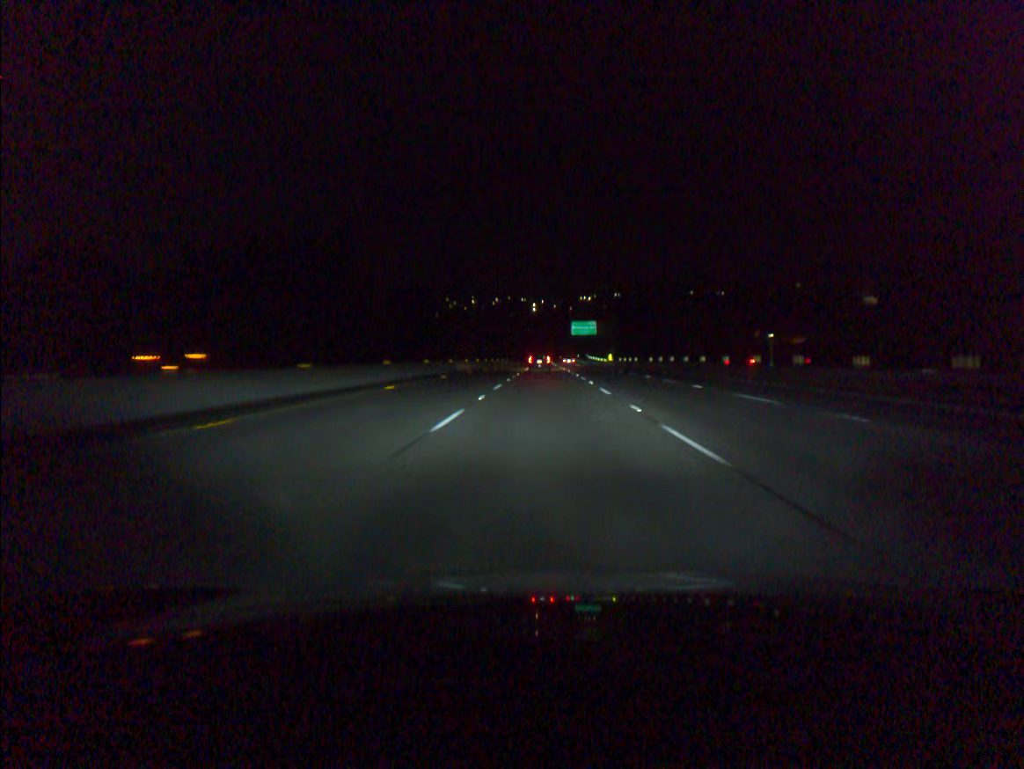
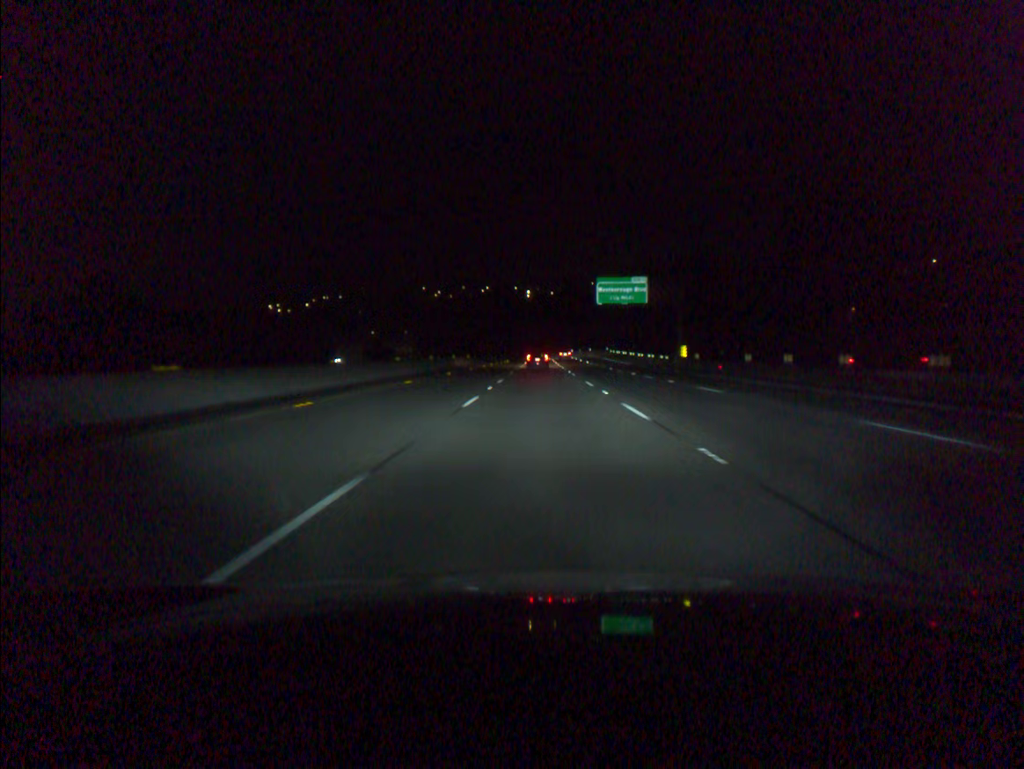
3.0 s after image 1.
(+0.3, +82.5) m; 0°
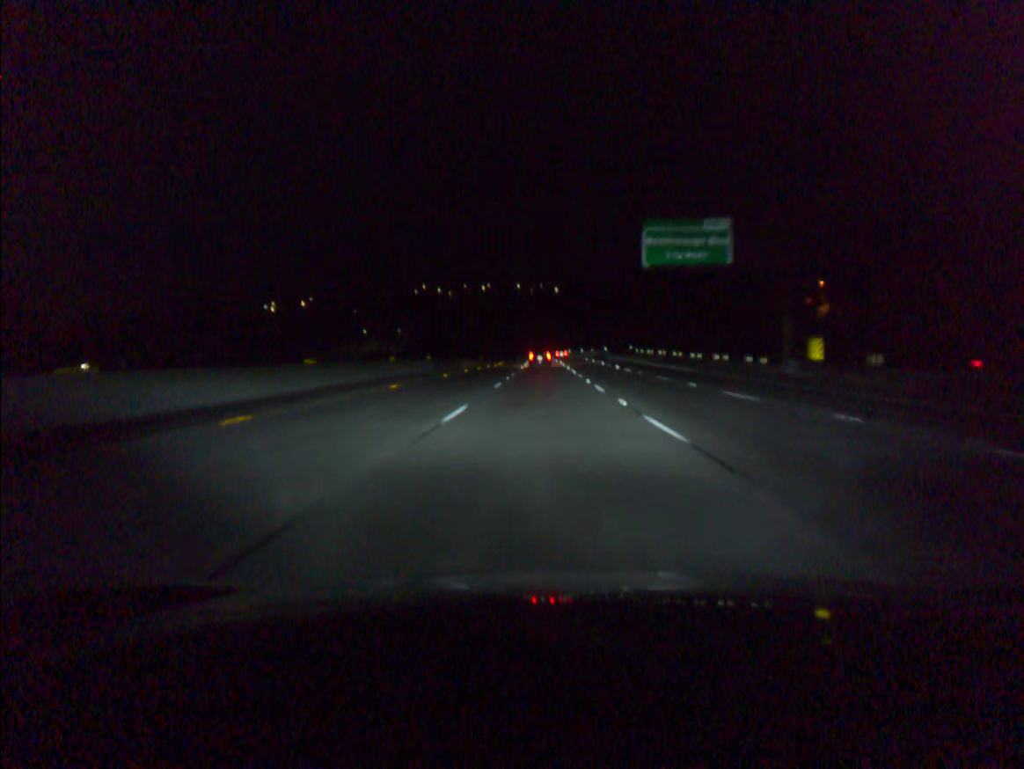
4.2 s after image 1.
(-0.1, +33.0) m; 0°
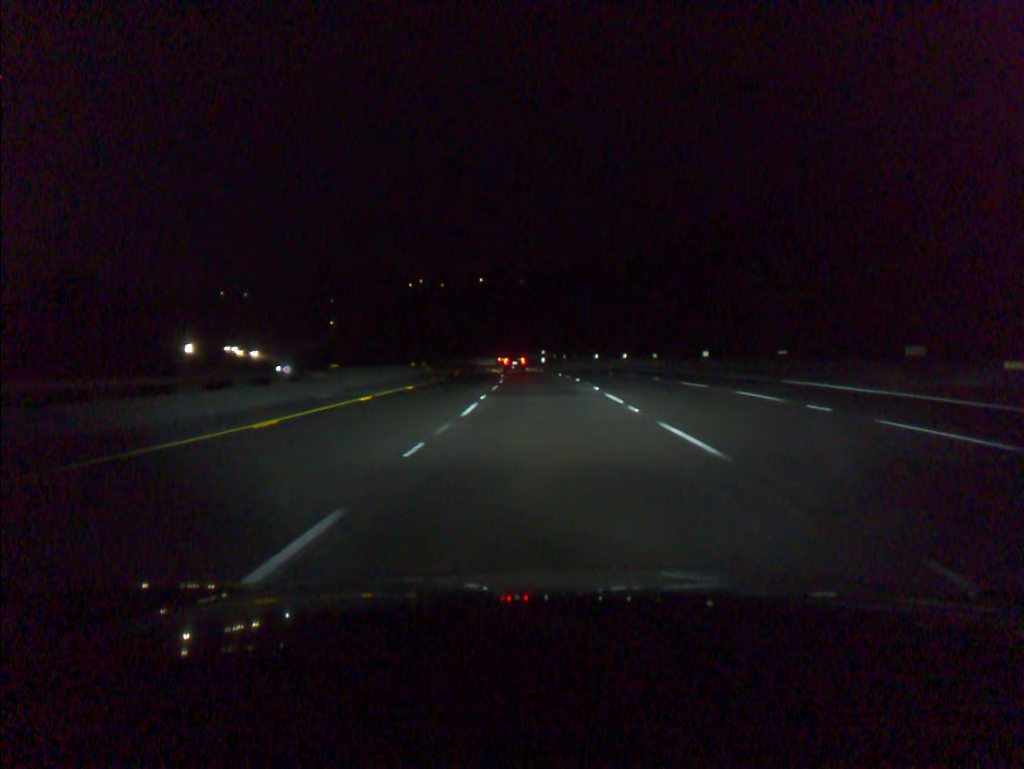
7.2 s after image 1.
(-0.1, +83.1) m; 0°
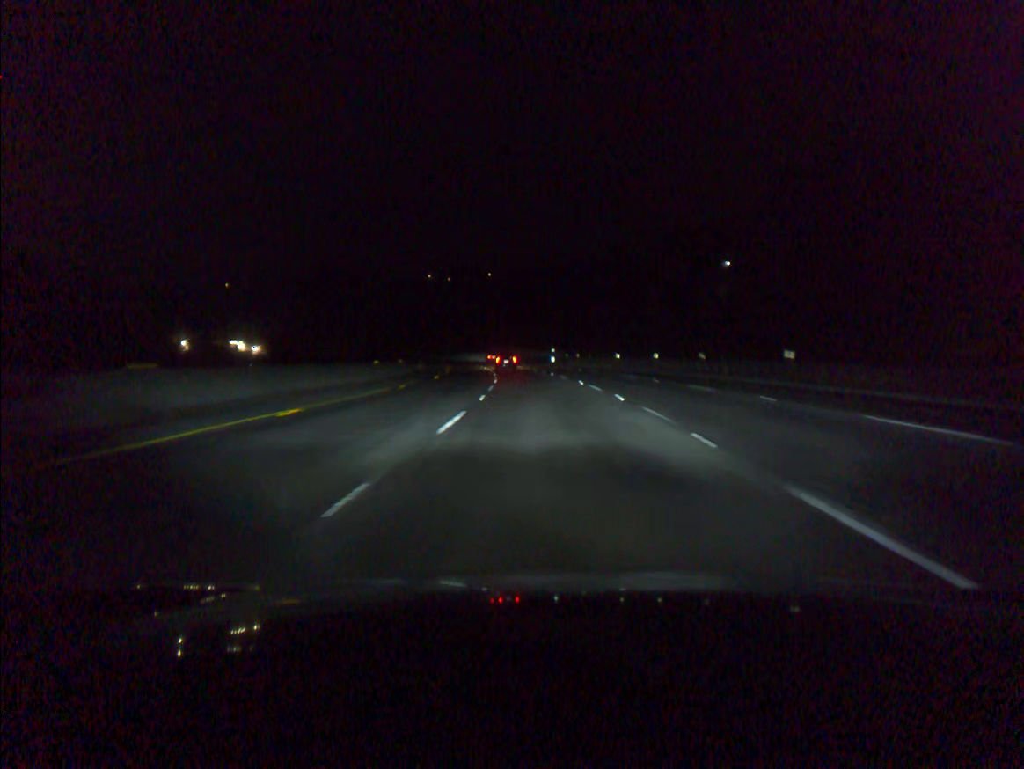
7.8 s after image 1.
(-0.1, +16.8) m; -1°
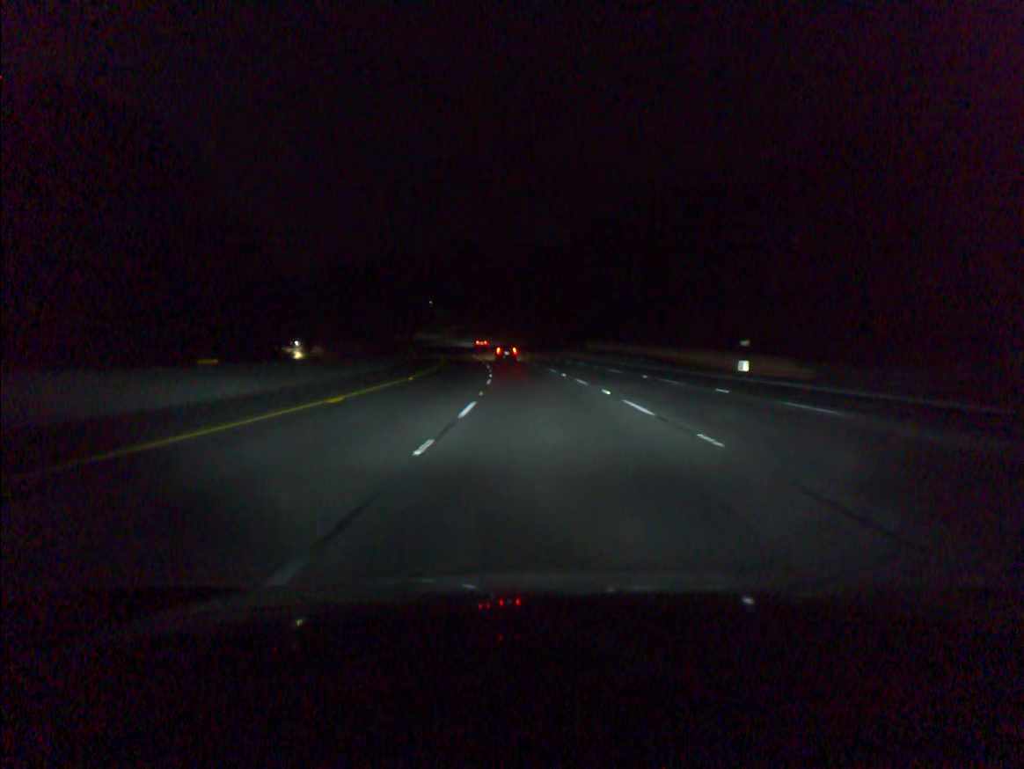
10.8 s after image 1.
(-4.6, +84.6) m; -7°
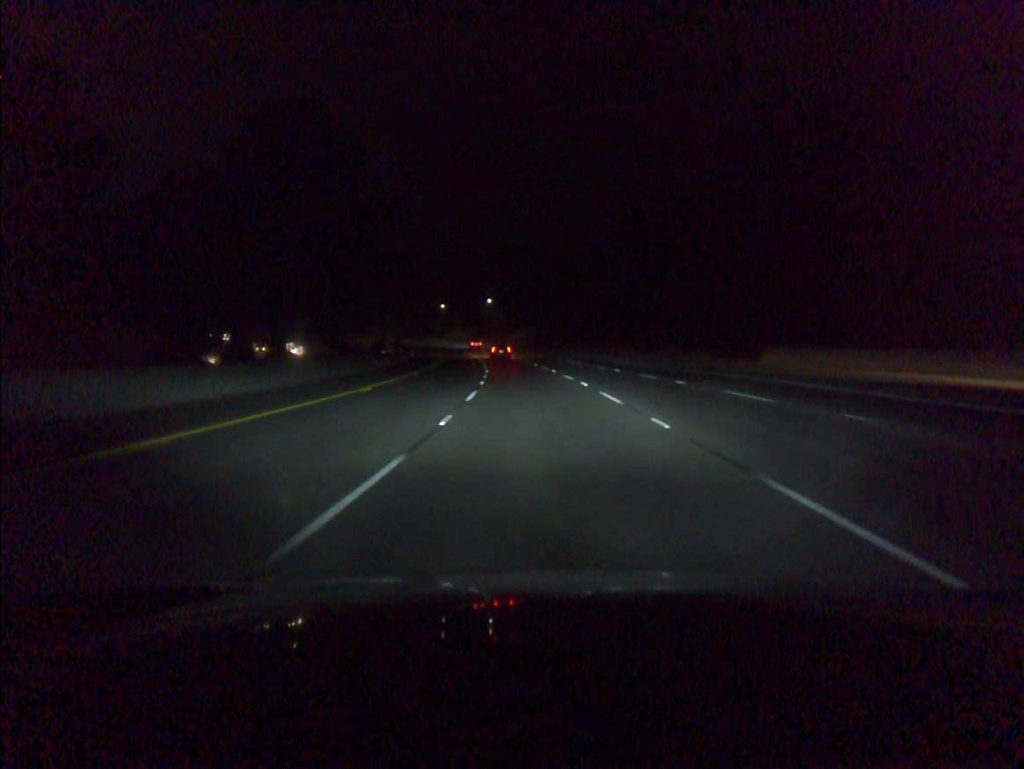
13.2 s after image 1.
(-3.4, +68.3) m; -6°
